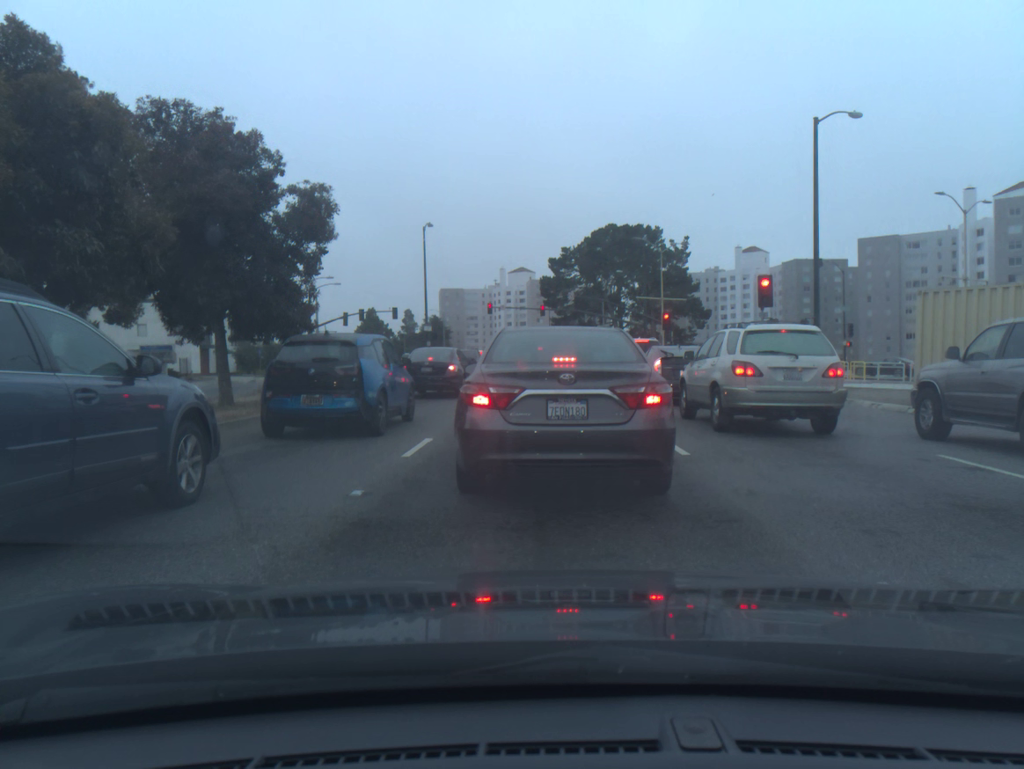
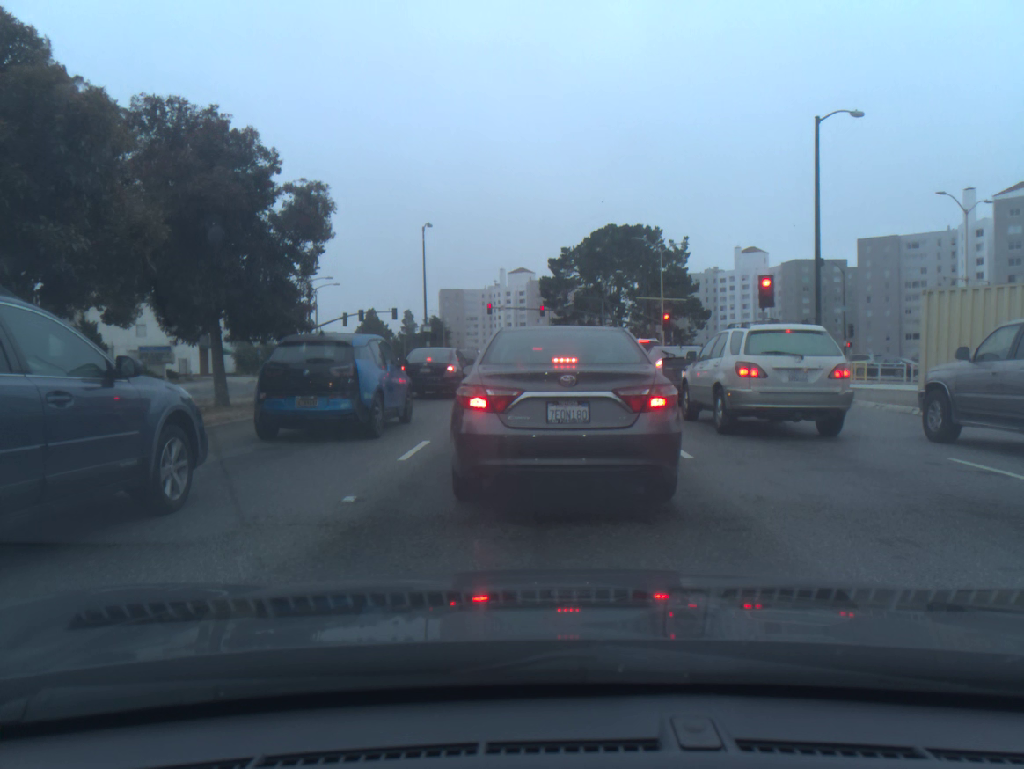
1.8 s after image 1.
(0.0, +0.3) m; 0°
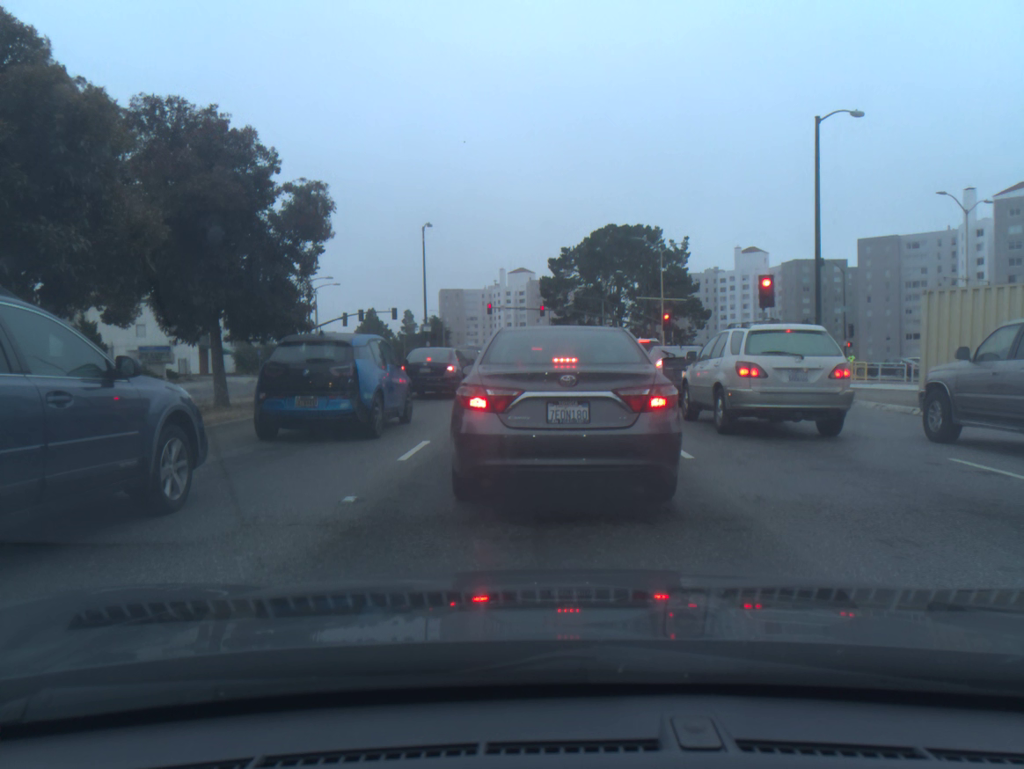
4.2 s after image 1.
(0.0, 0.0) m; 0°
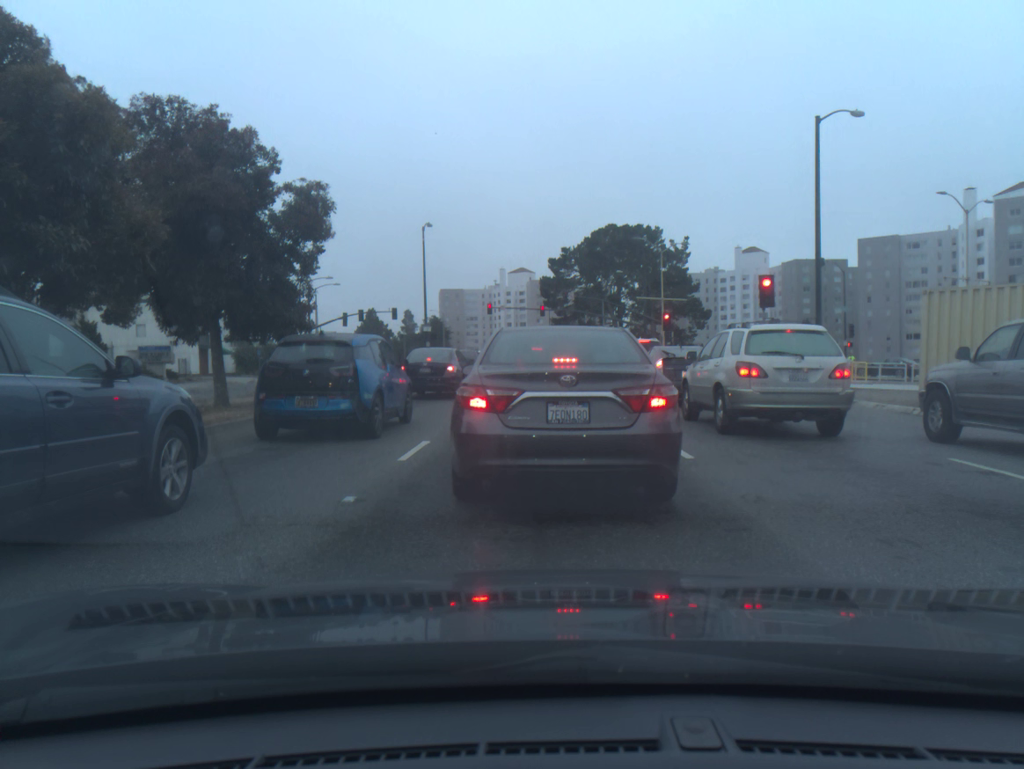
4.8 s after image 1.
(0.0, 0.0) m; 0°
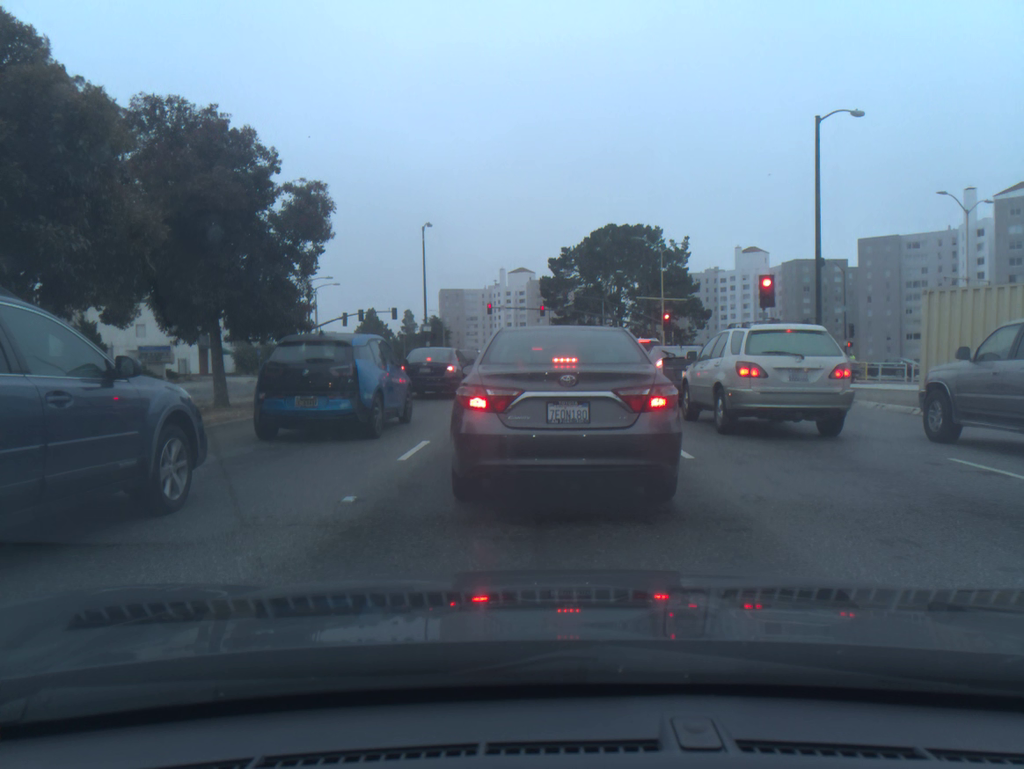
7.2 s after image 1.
(0.0, 0.0) m; 0°
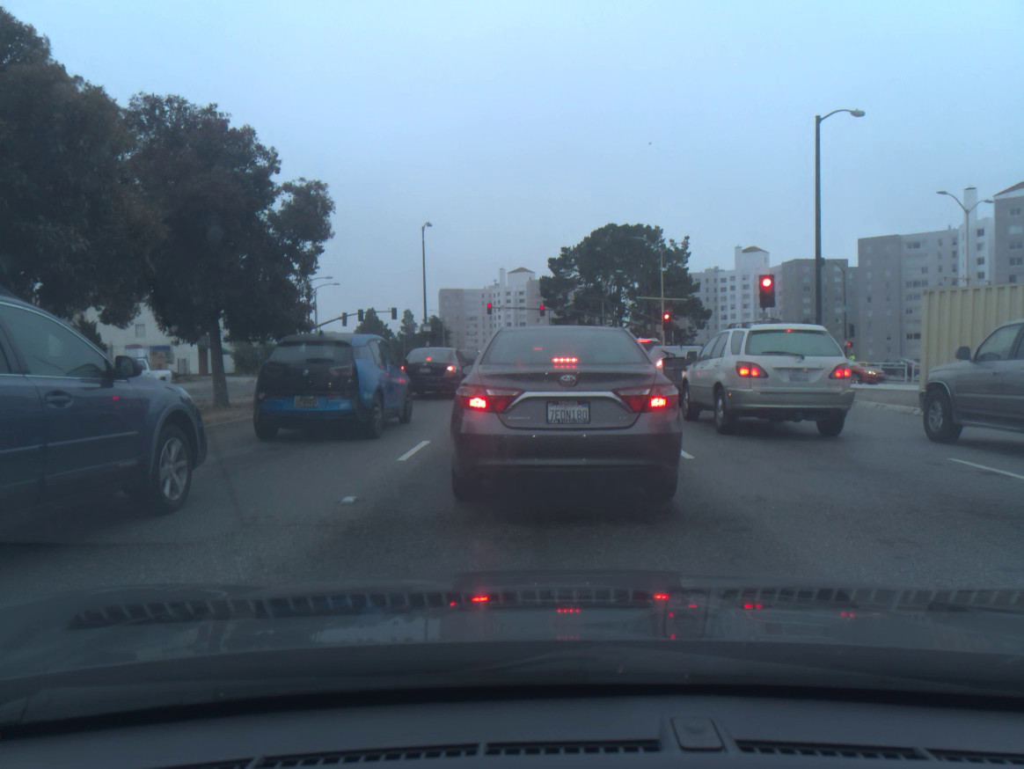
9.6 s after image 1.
(0.0, 0.0) m; 0°
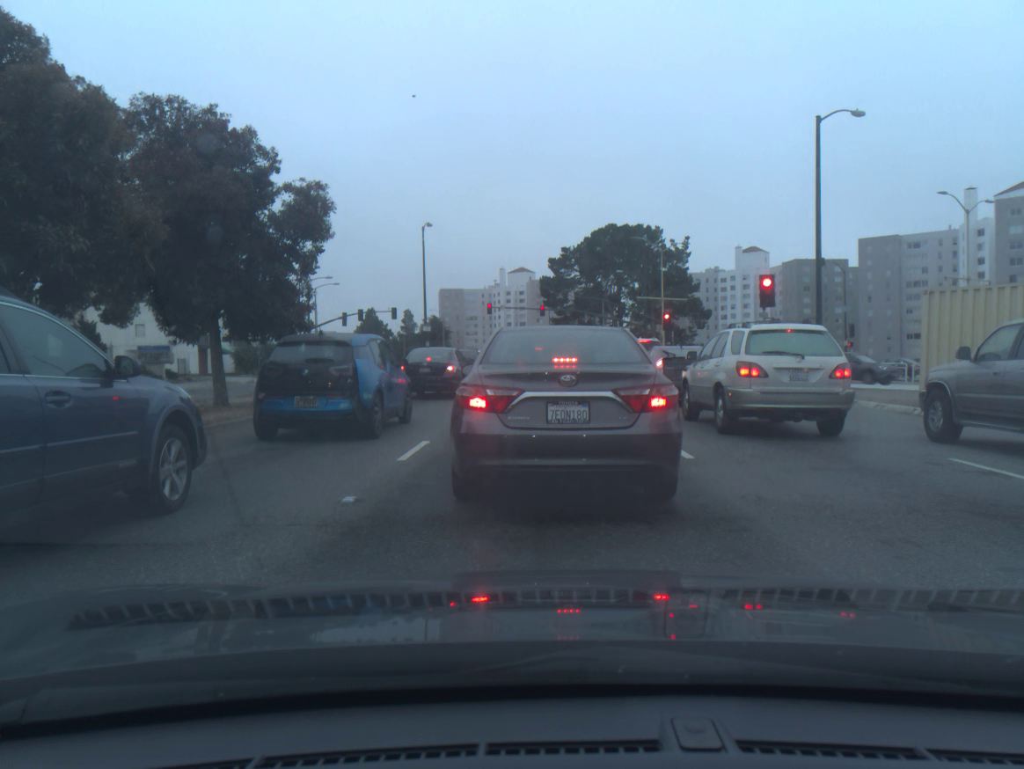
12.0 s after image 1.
(0.0, 0.0) m; 0°
